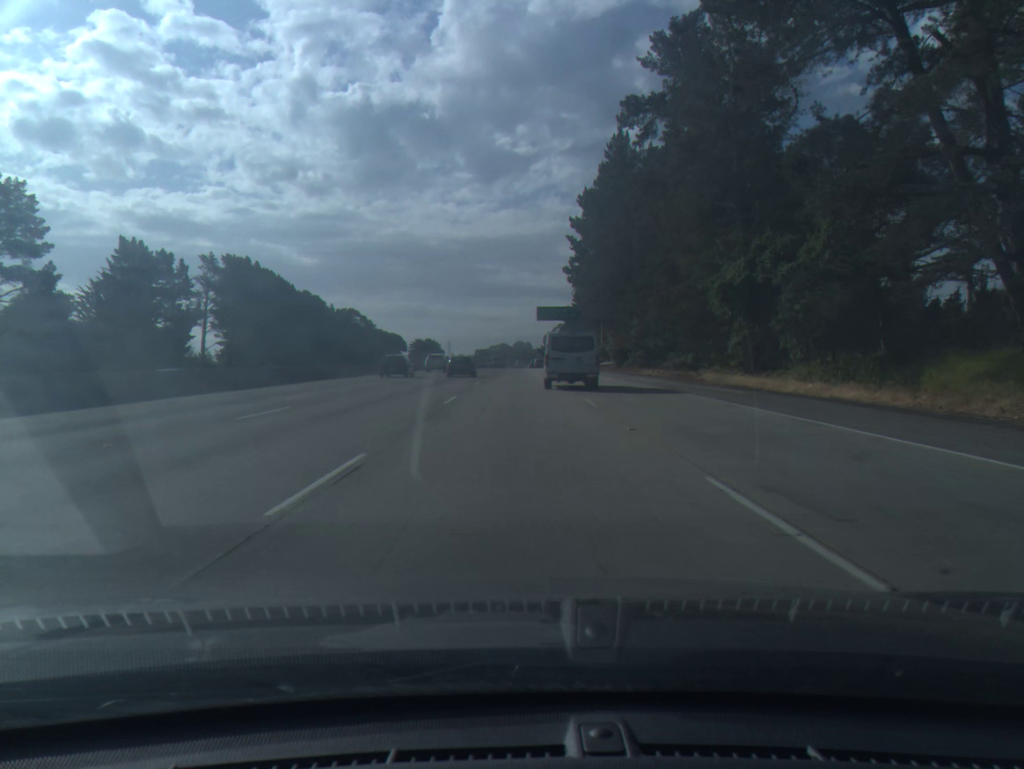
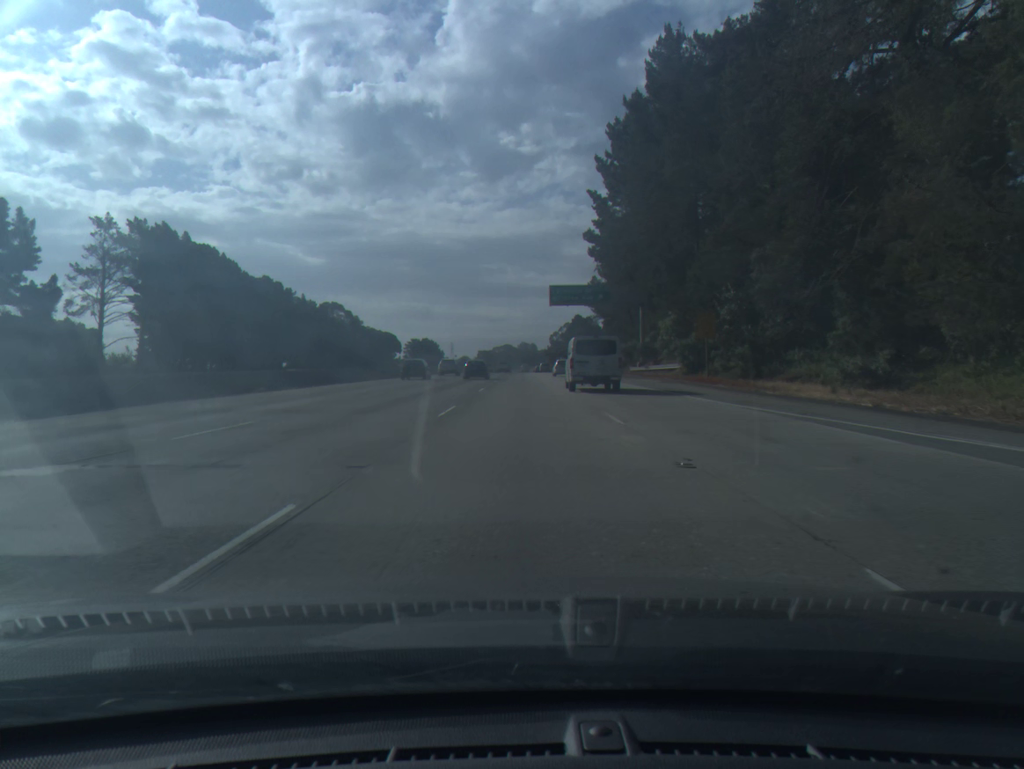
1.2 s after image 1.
(-0.1, +32.5) m; 0°
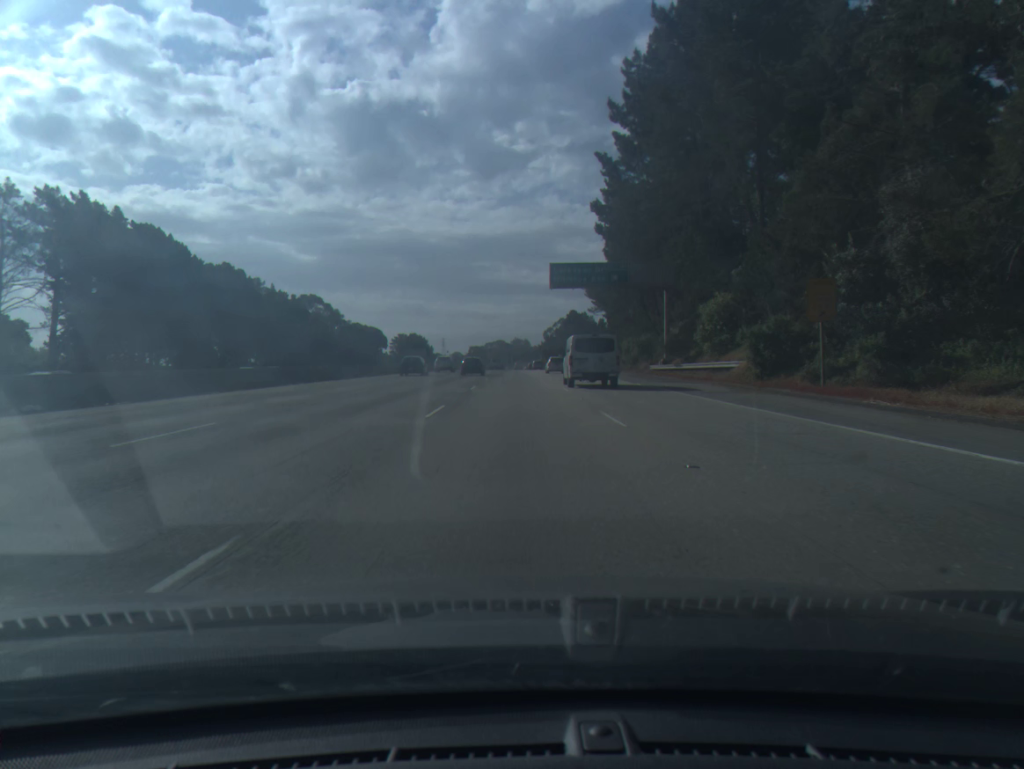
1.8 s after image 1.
(+0.1, +16.1) m; 0°
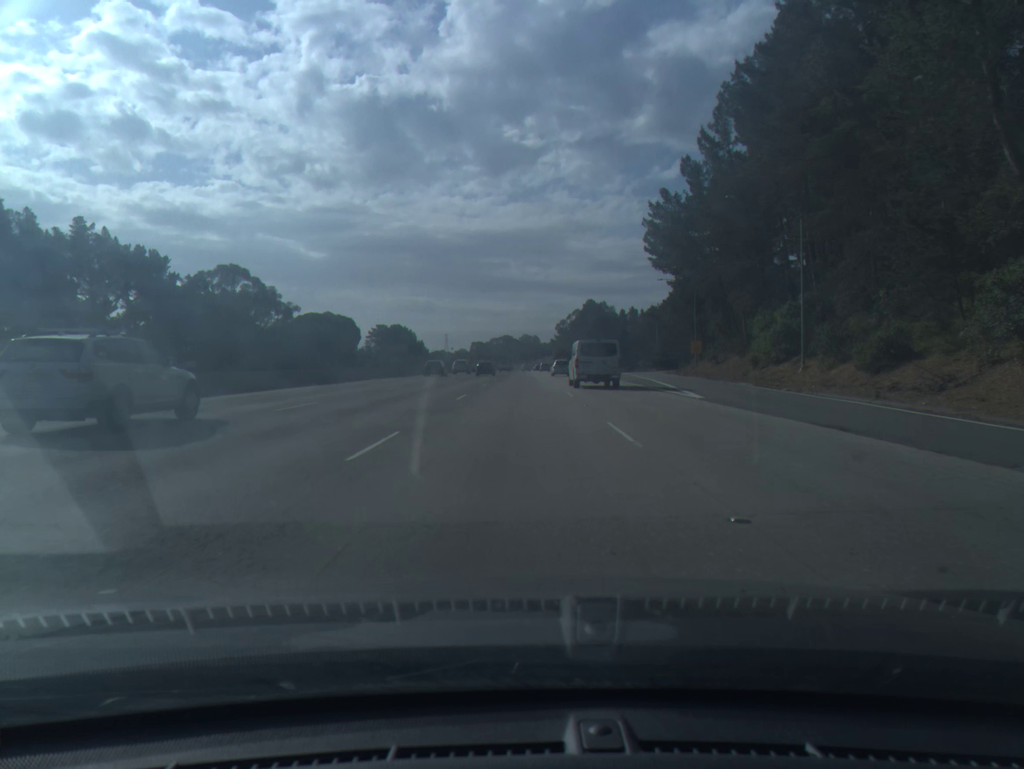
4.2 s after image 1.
(+0.2, +64.8) m; -1°
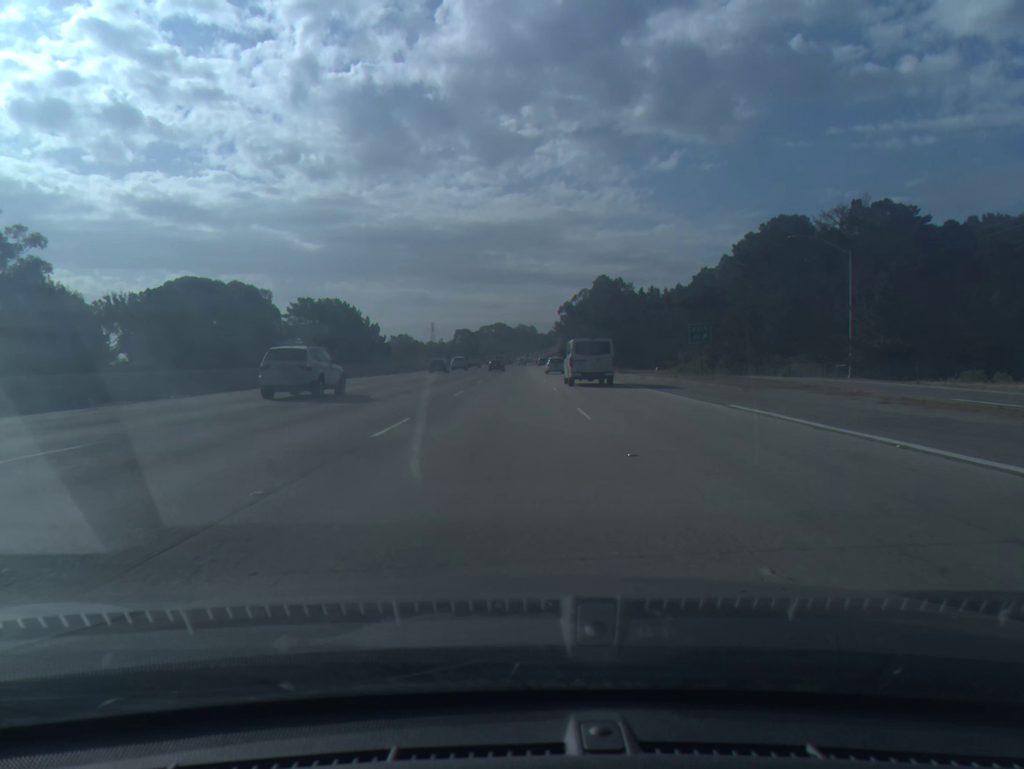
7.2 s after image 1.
(+0.8, +84.3) m; 0°
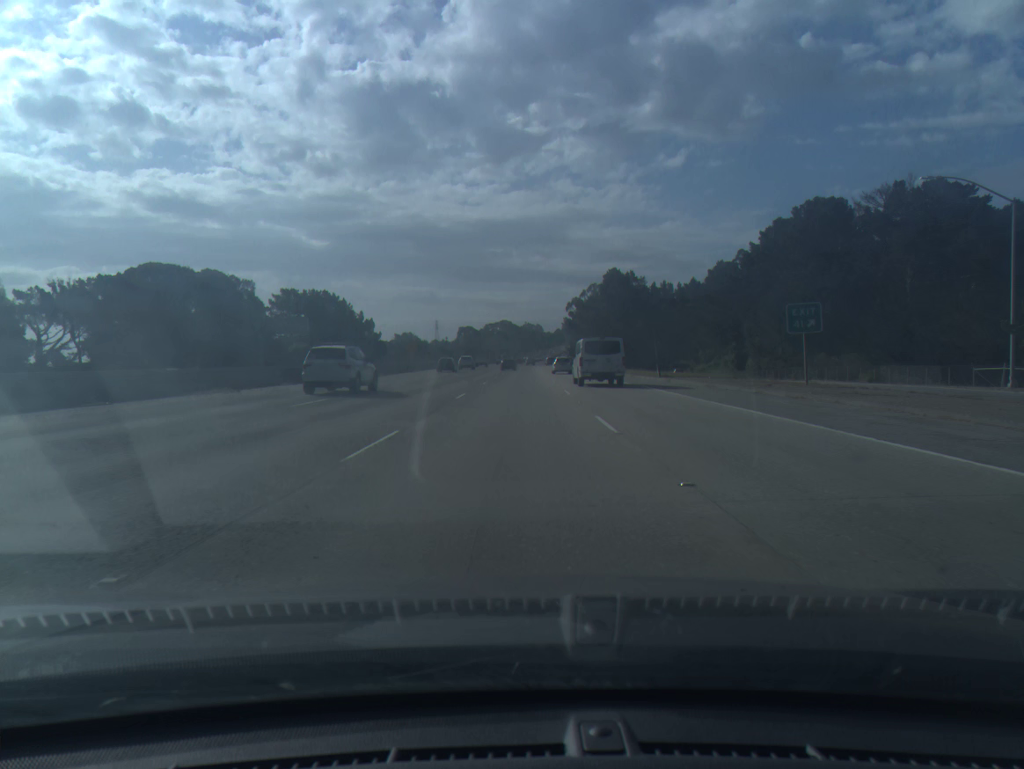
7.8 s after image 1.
(-0.1, +17.3) m; 0°
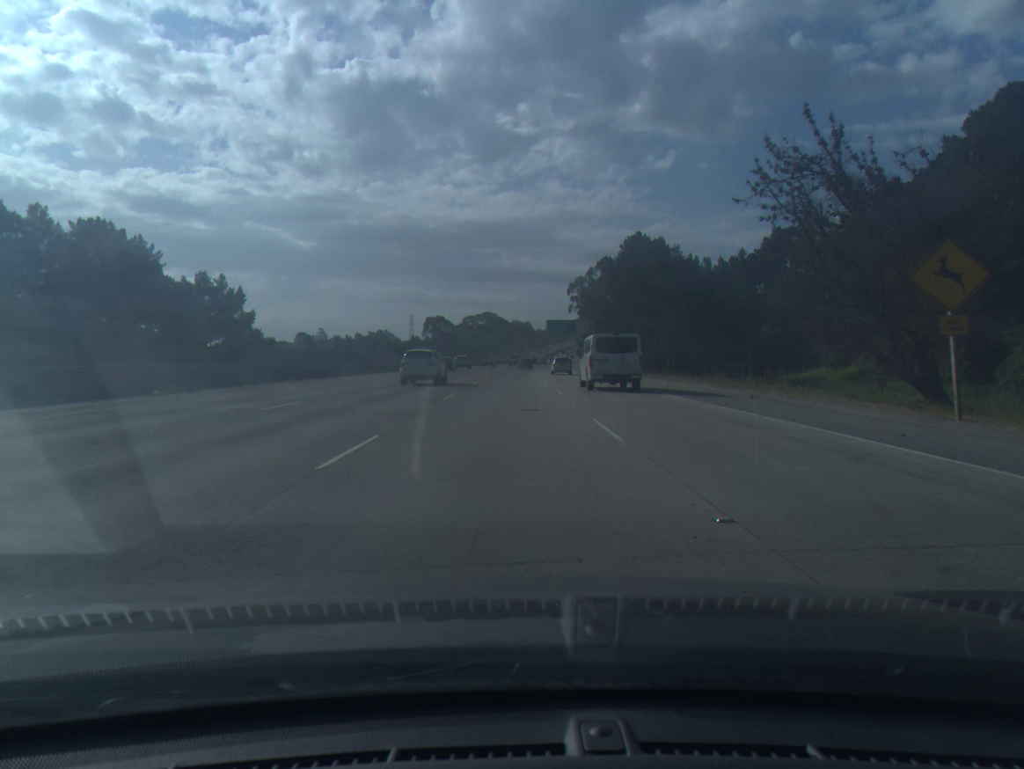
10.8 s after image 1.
(+0.9, +88.7) m; +1°
